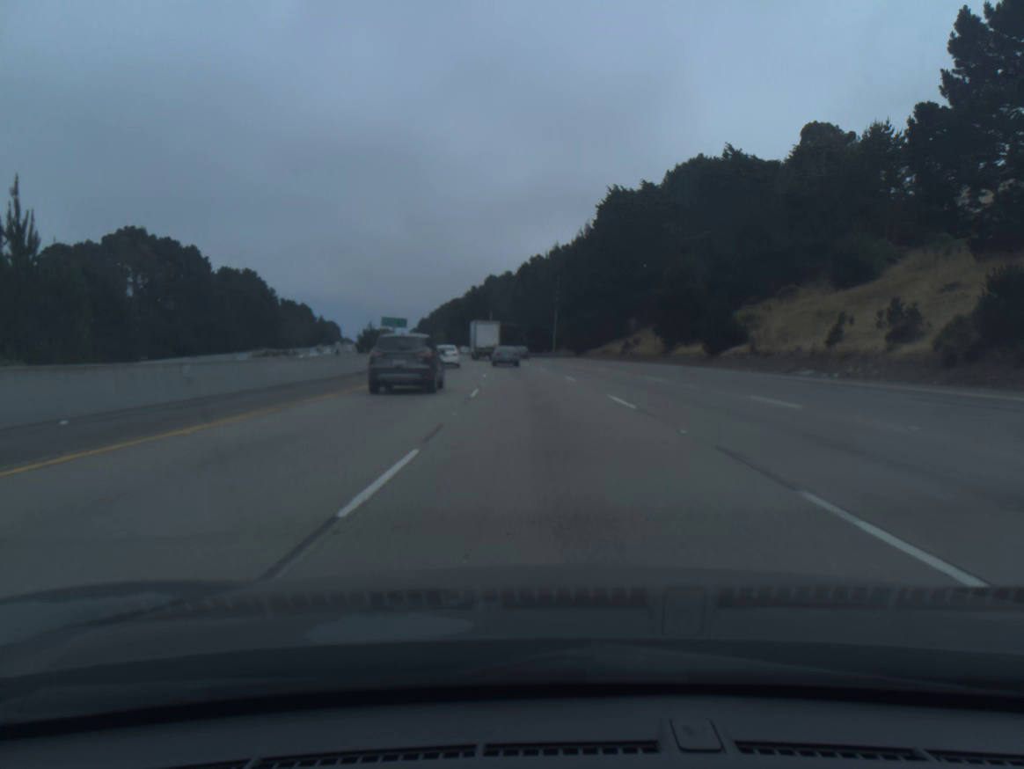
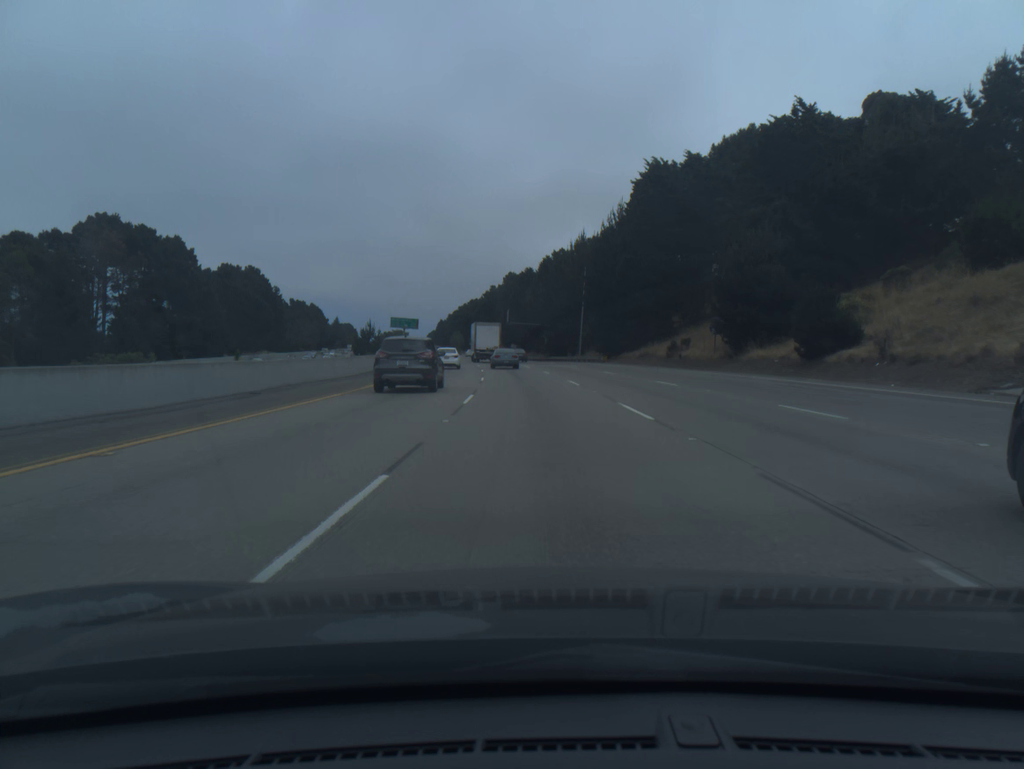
(-0.2, +16.7) m; -2°
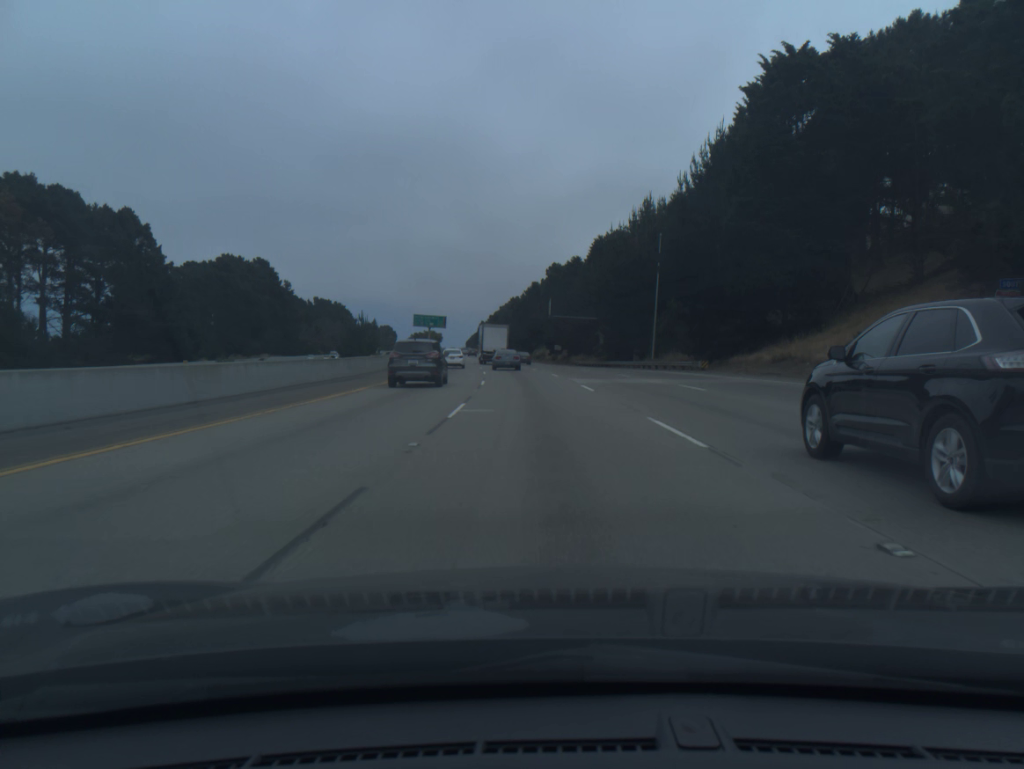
(-1.0, +33.2) m; -3°
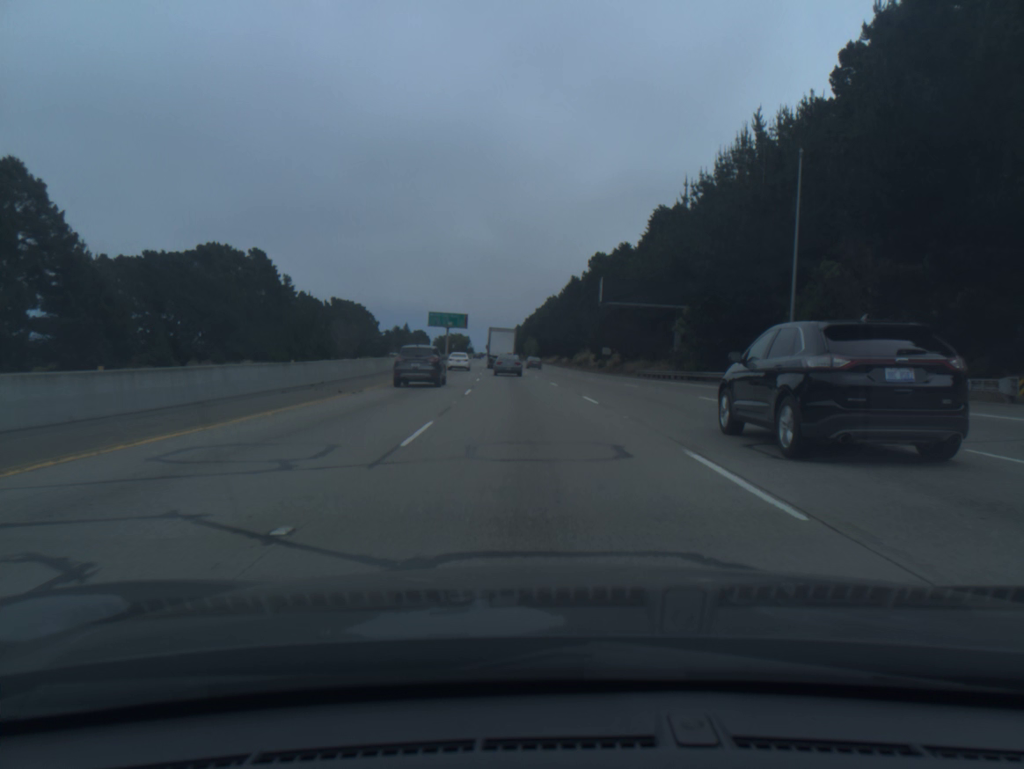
(-0.6, +33.2) m; -3°
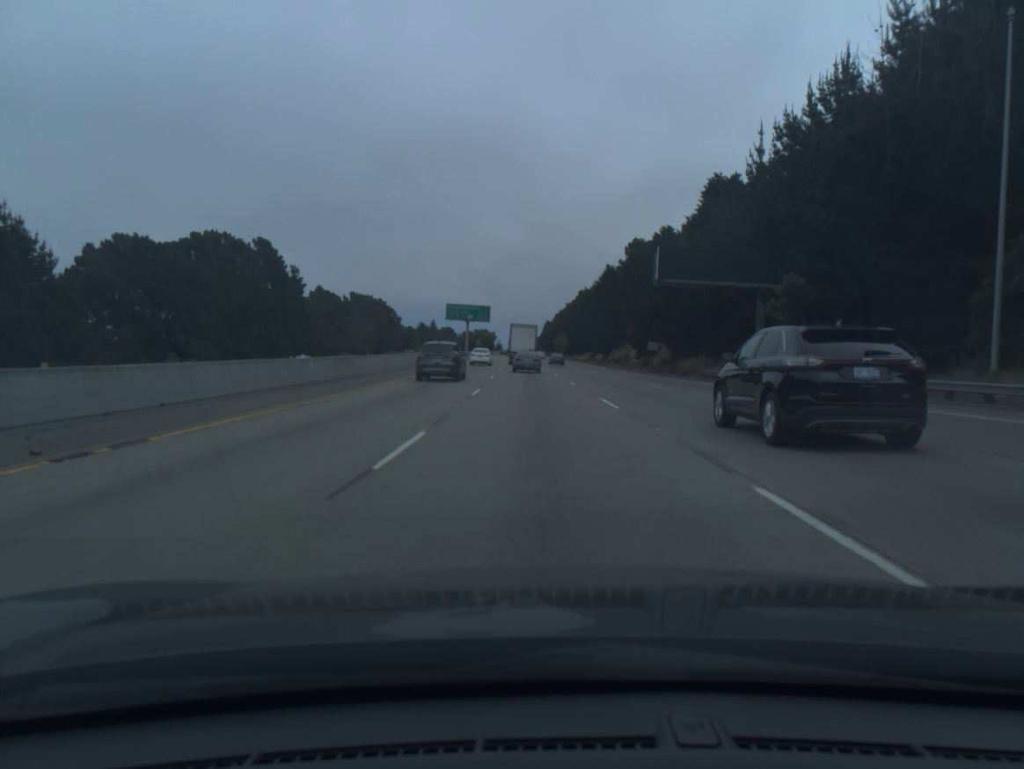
(-0.3, +16.9) m; -2°
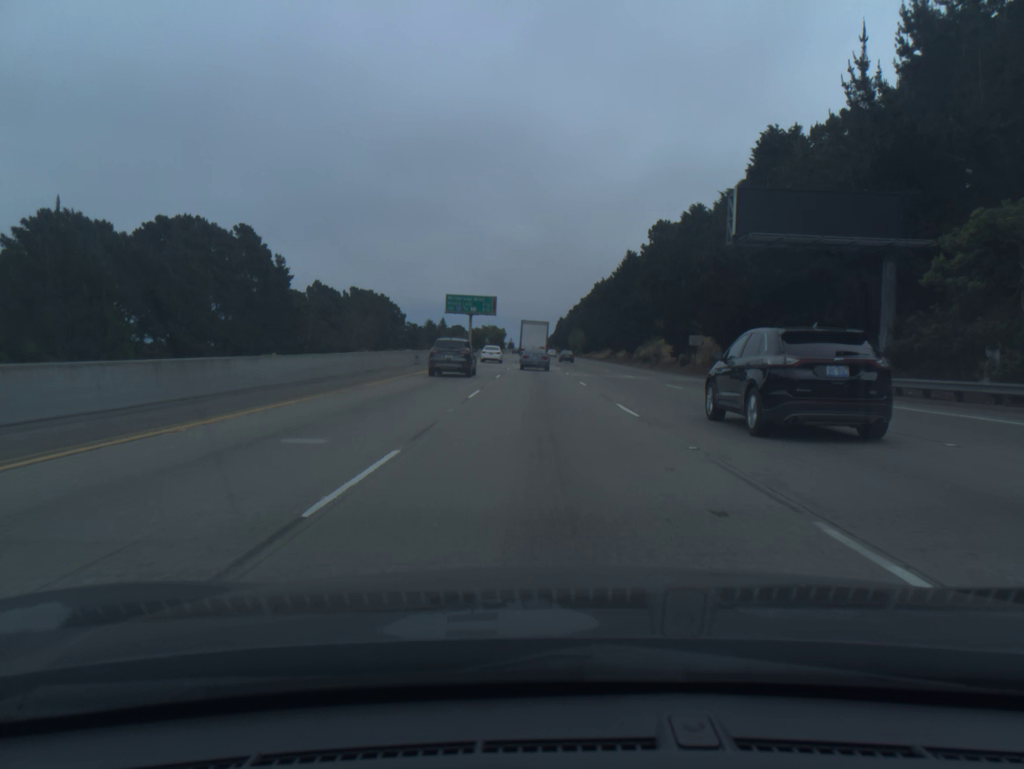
(-0.2, +17.1) m; -1°
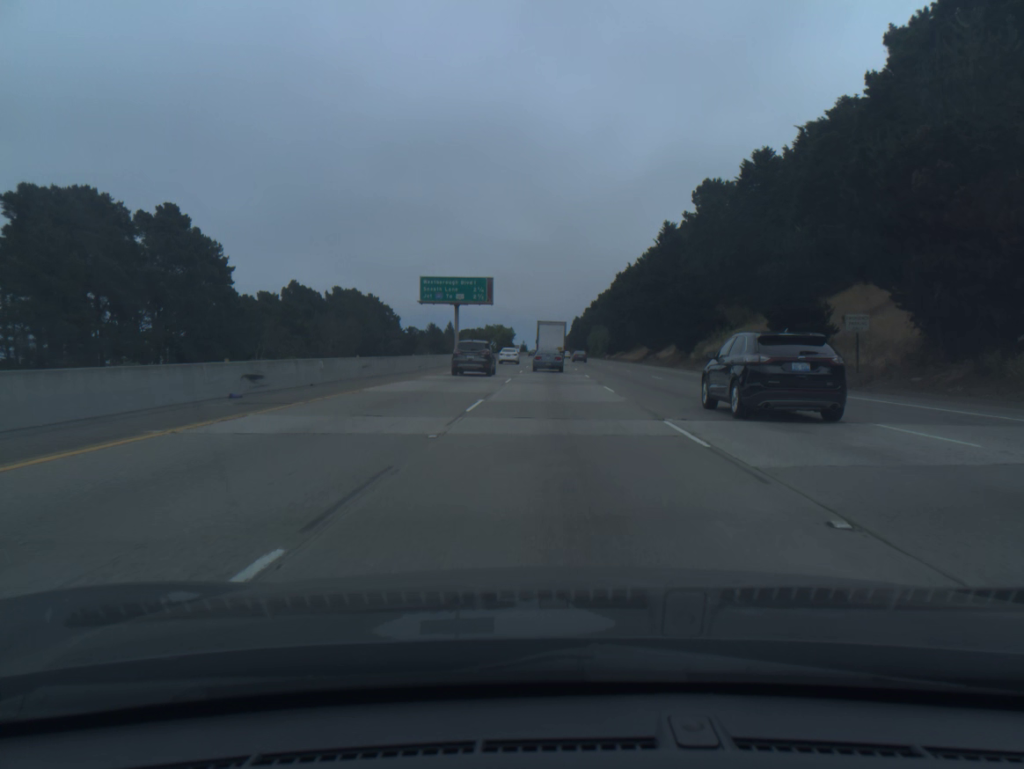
(-0.4, +34.2) m; -1°
